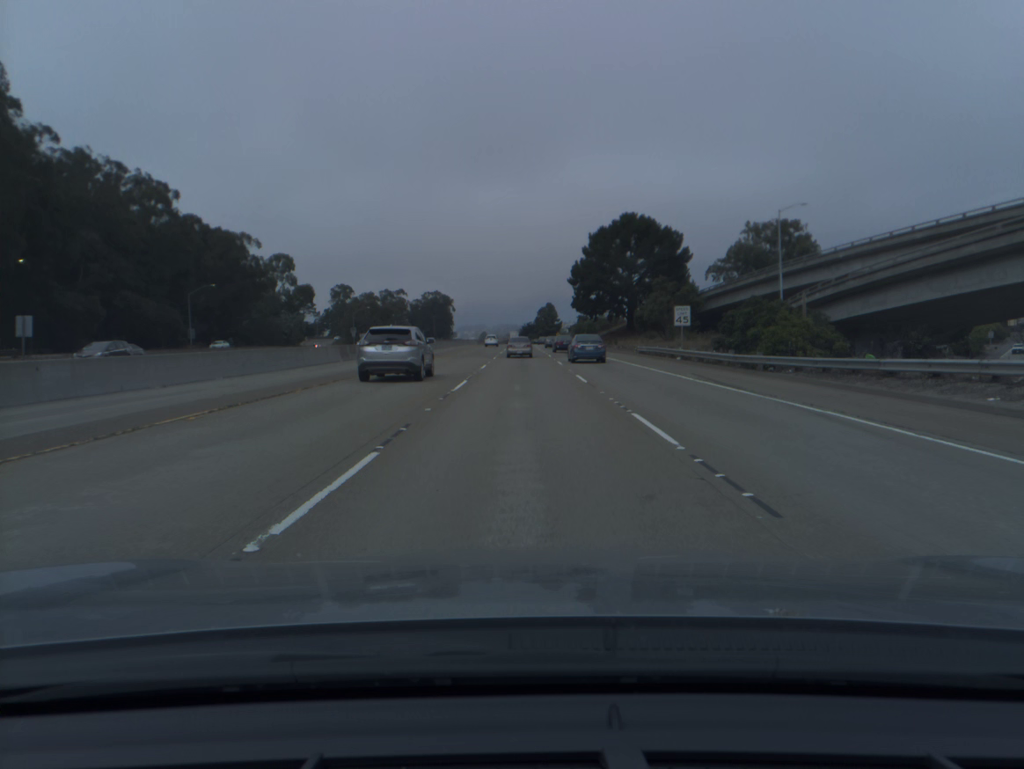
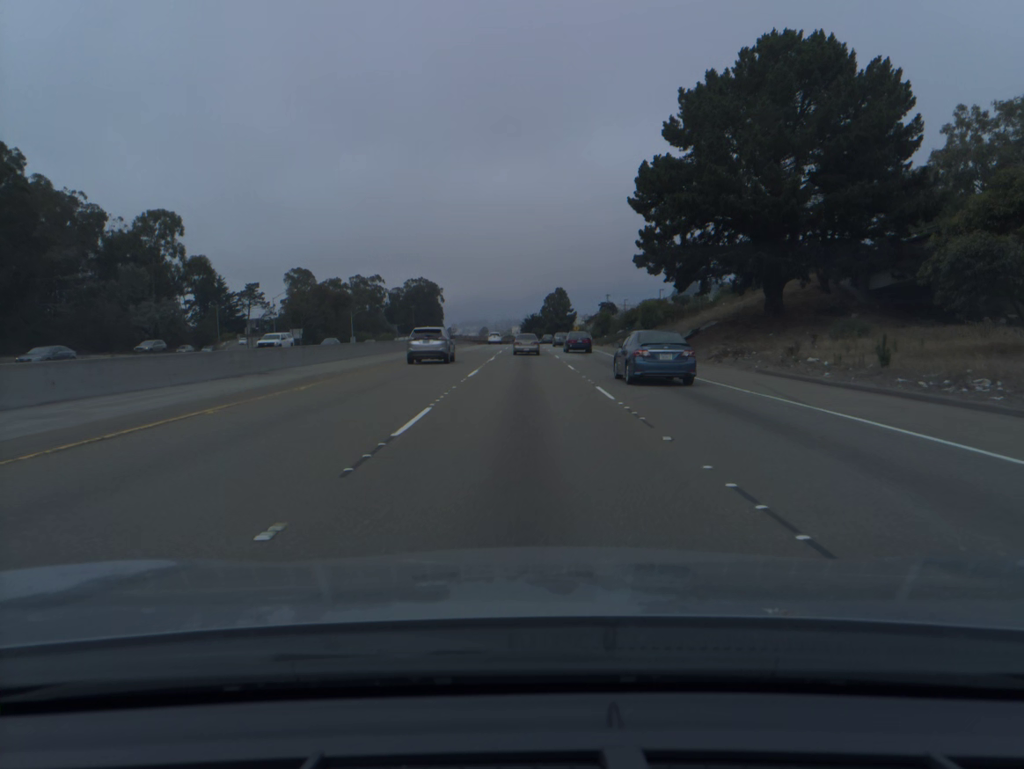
(-0.1, +67.7) m; 0°
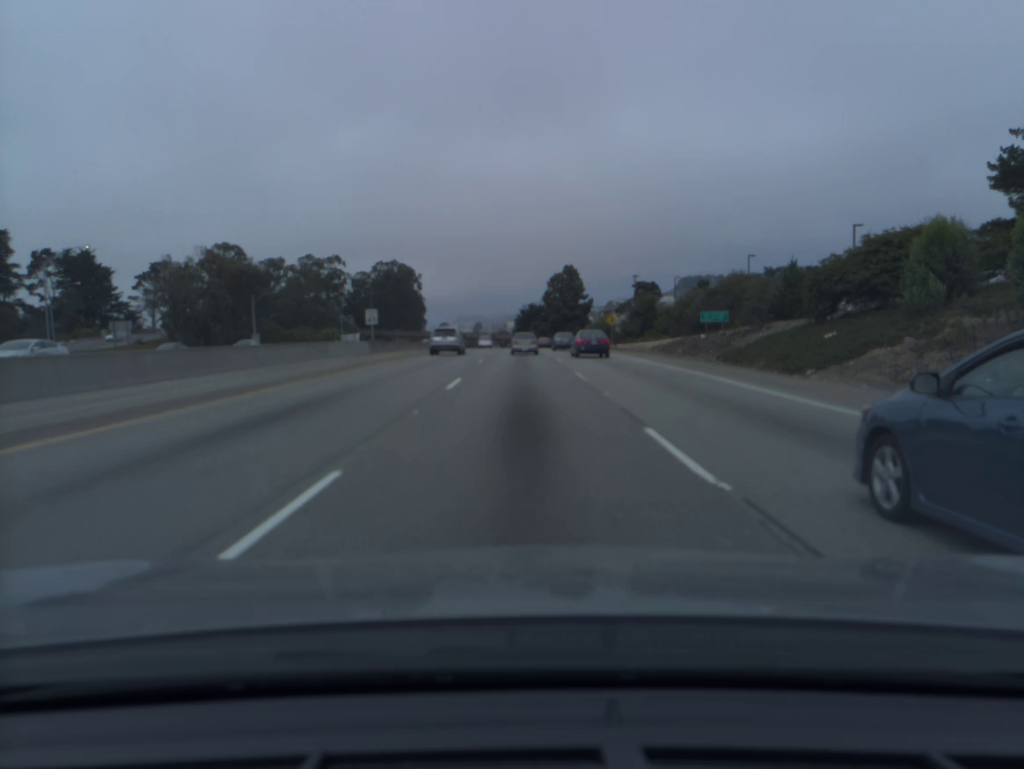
(+0.2, +66.9) m; 0°
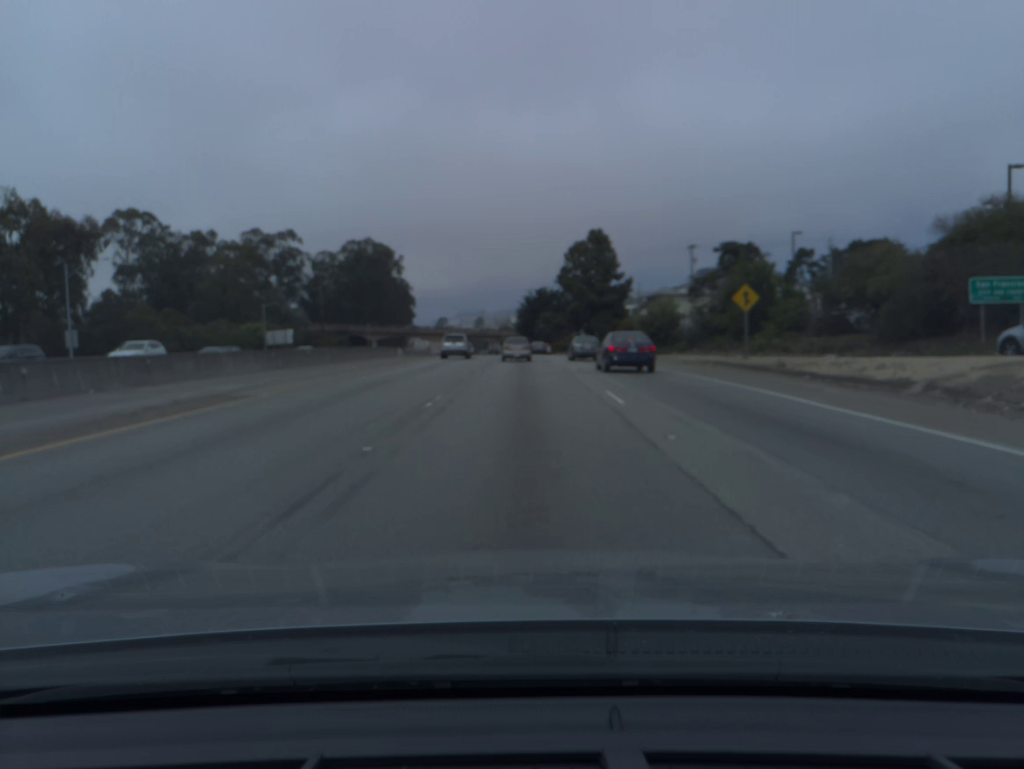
(0.0, +49.1) m; 0°
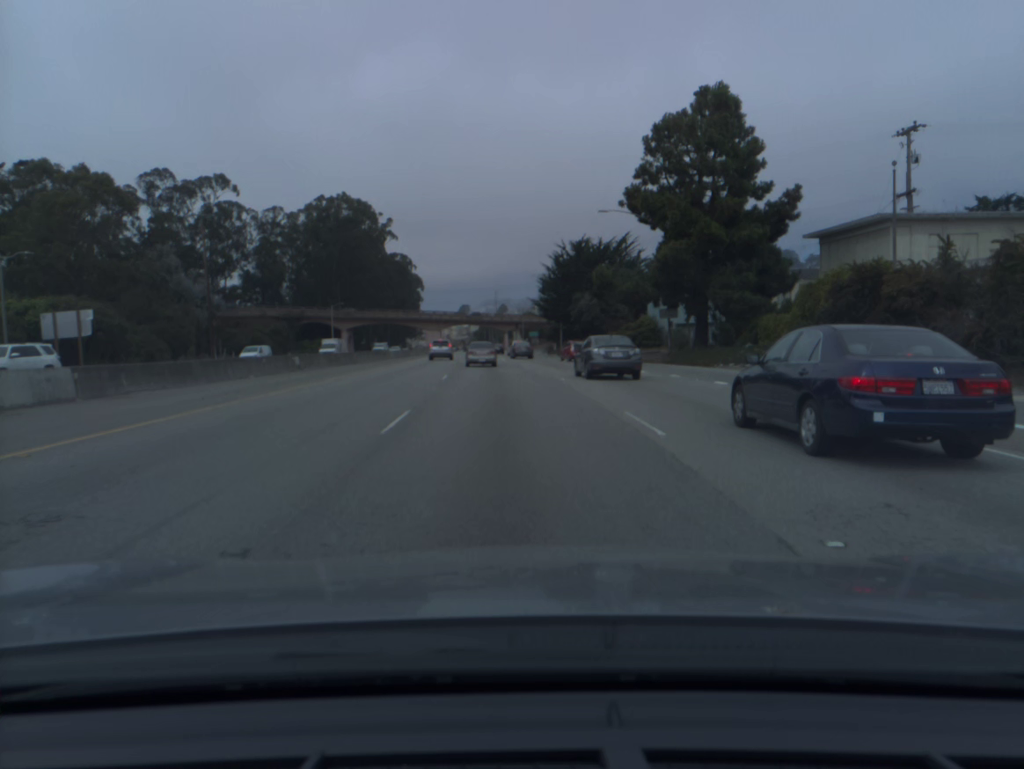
(-0.3, +63.9) m; -2°
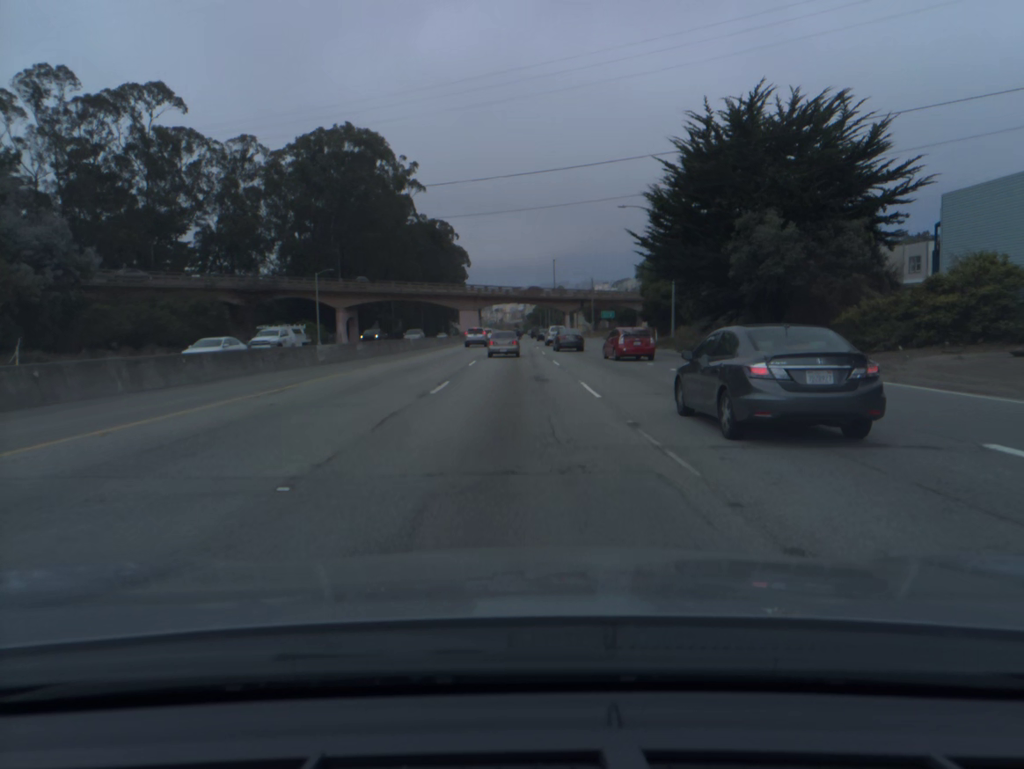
(-2.0, +46.3) m; -4°
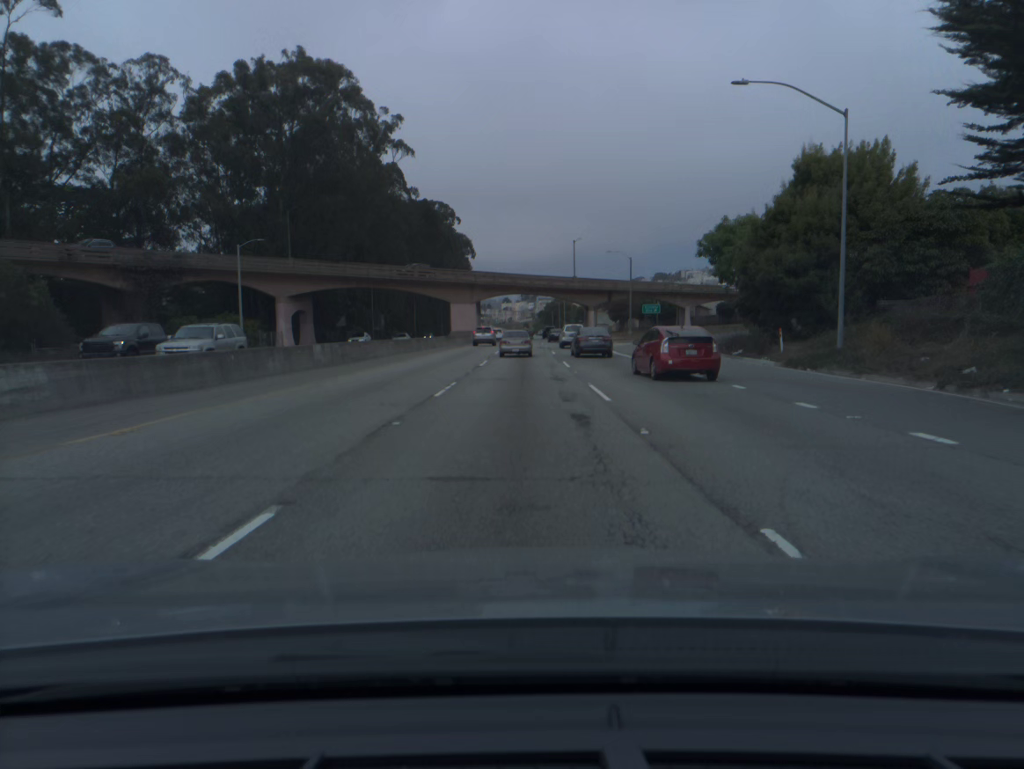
(-0.3, +30.2) m; -1°
